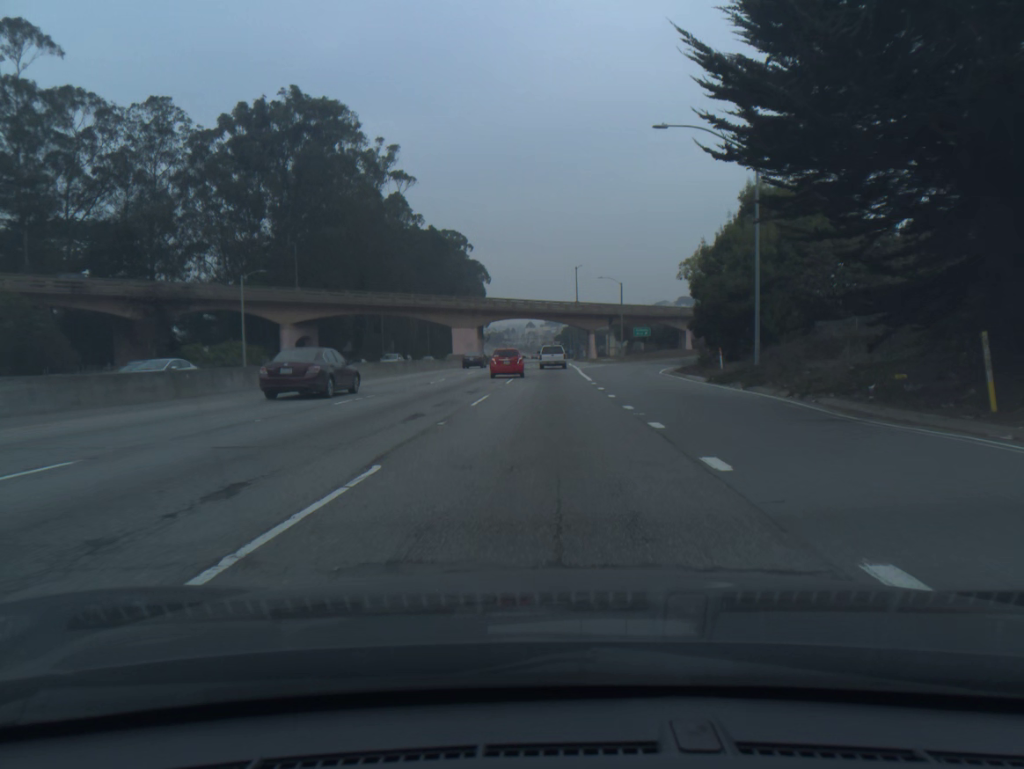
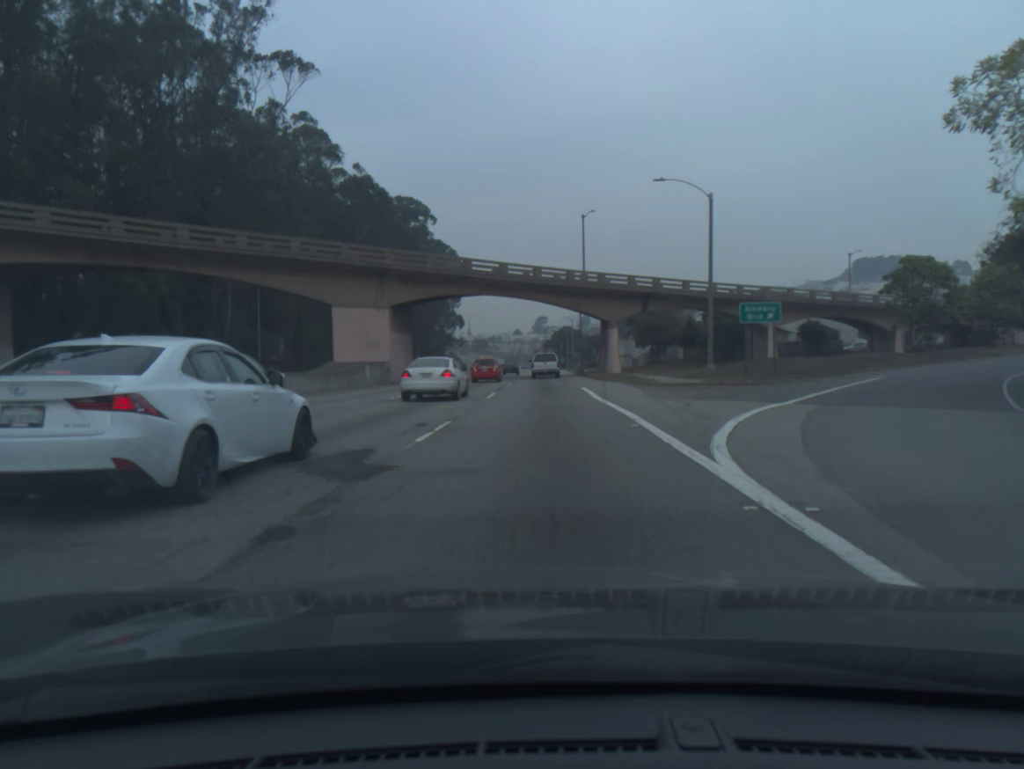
(+0.7, +51.4) m; +1°
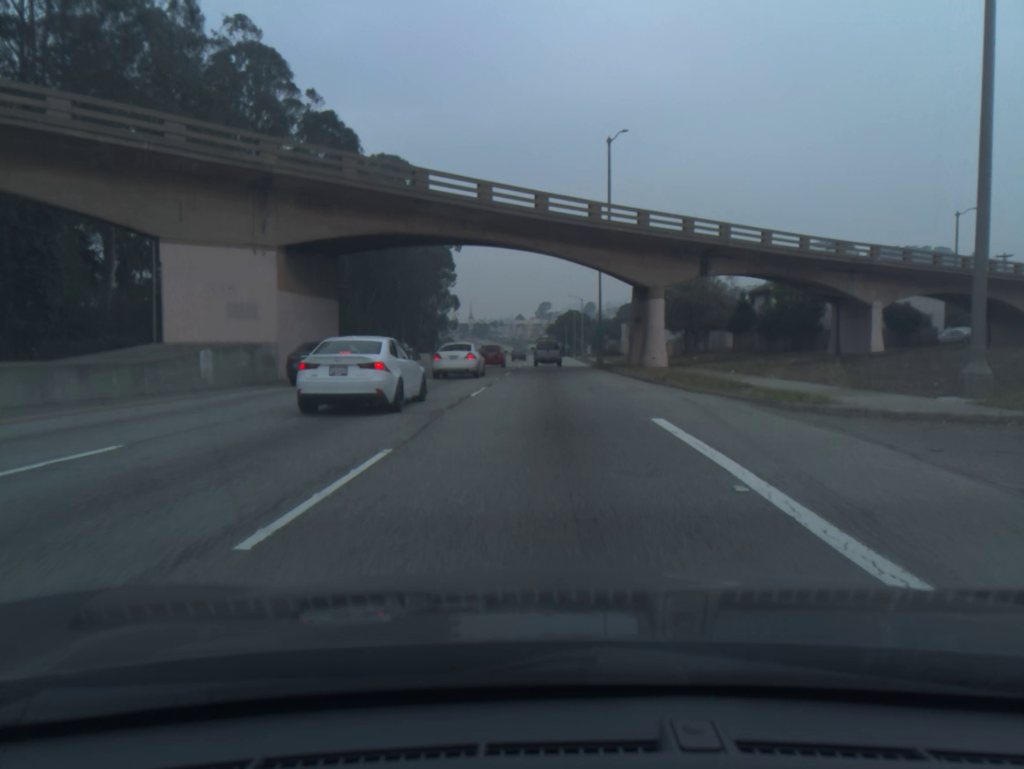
(0.0, +21.6) m; 0°
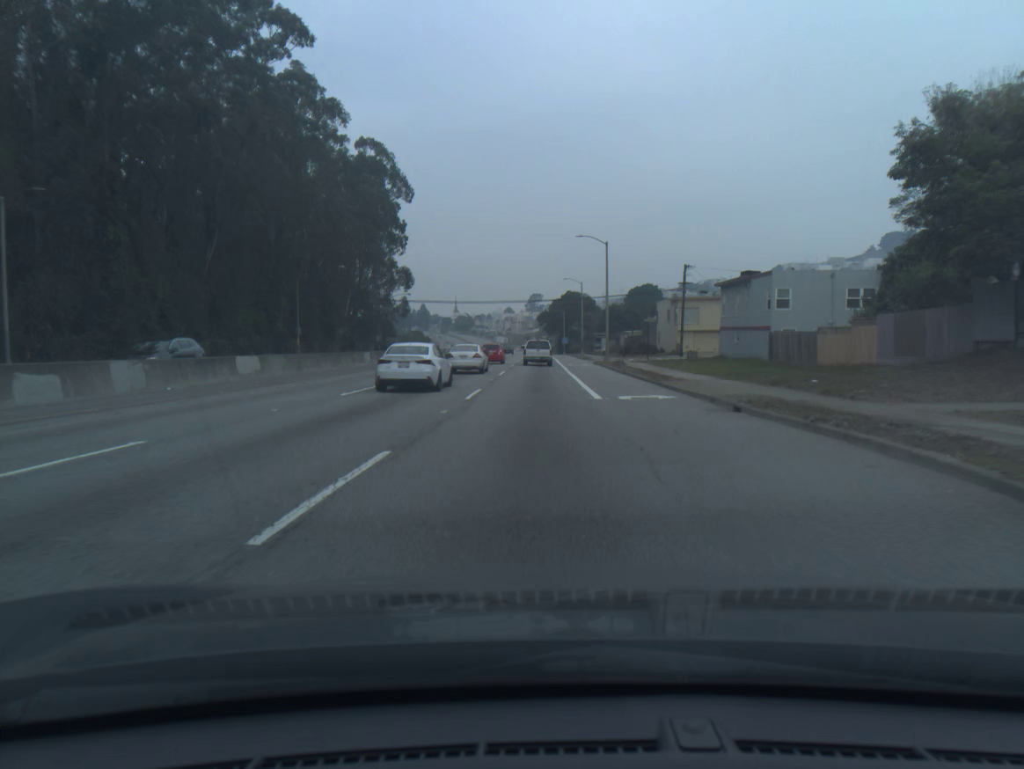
(+0.2, +58.0) m; 0°
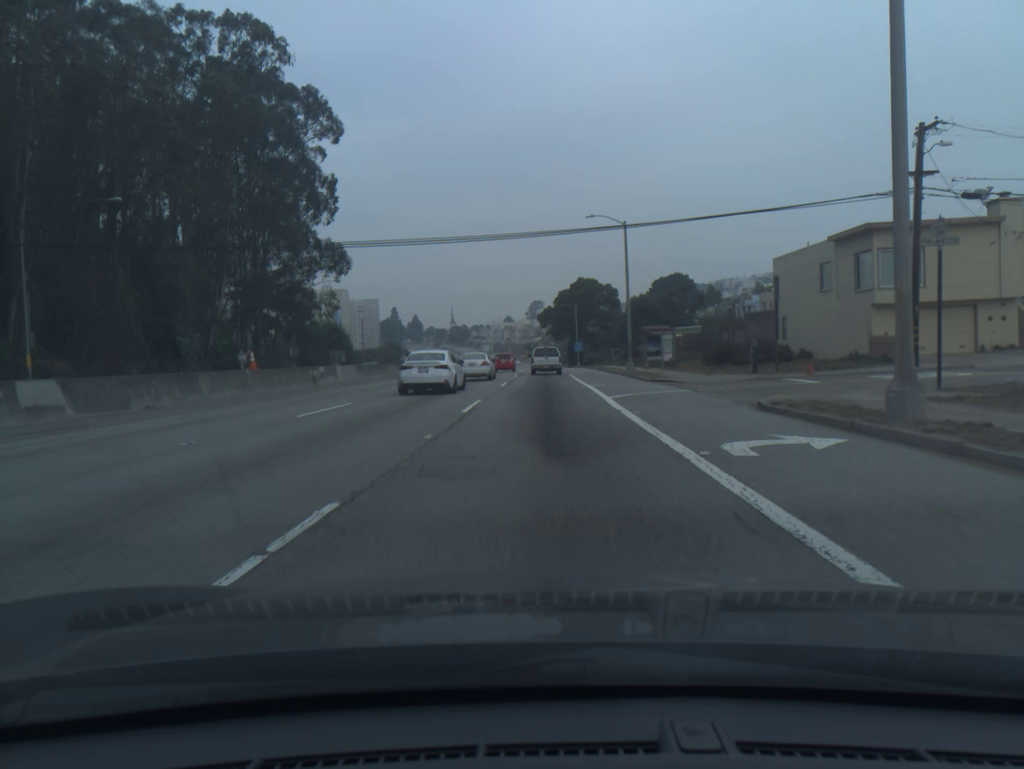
(-0.3, +48.4) m; 0°
